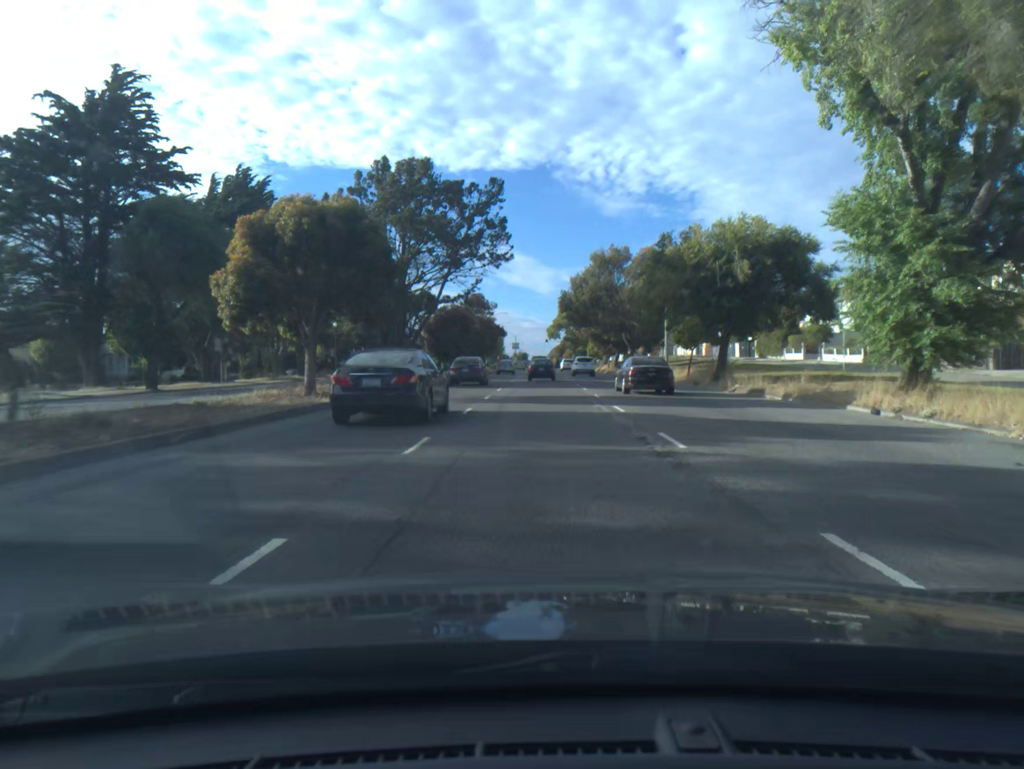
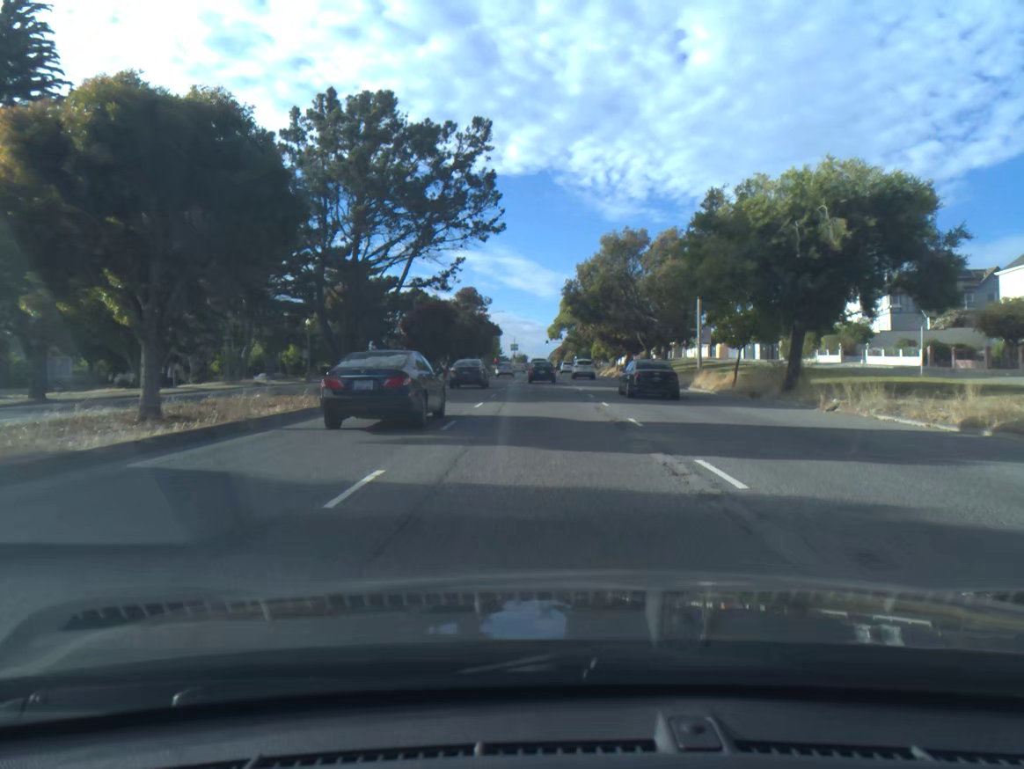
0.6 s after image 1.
(0.0, +10.7) m; 0°
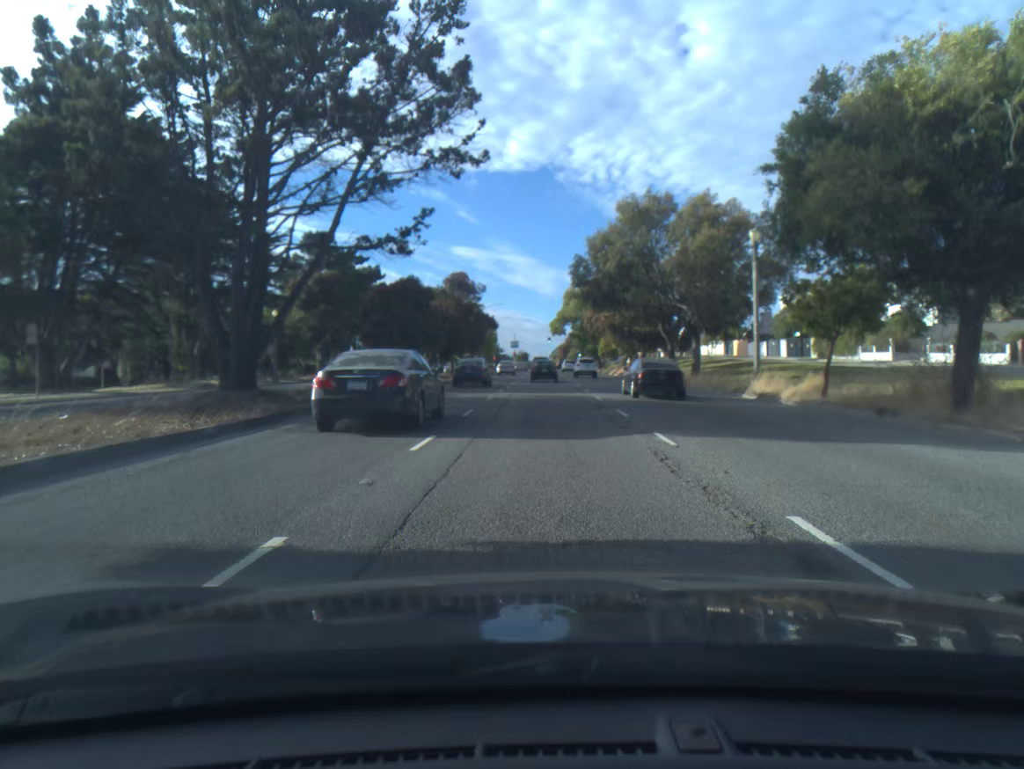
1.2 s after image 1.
(0.0, +10.7) m; 0°
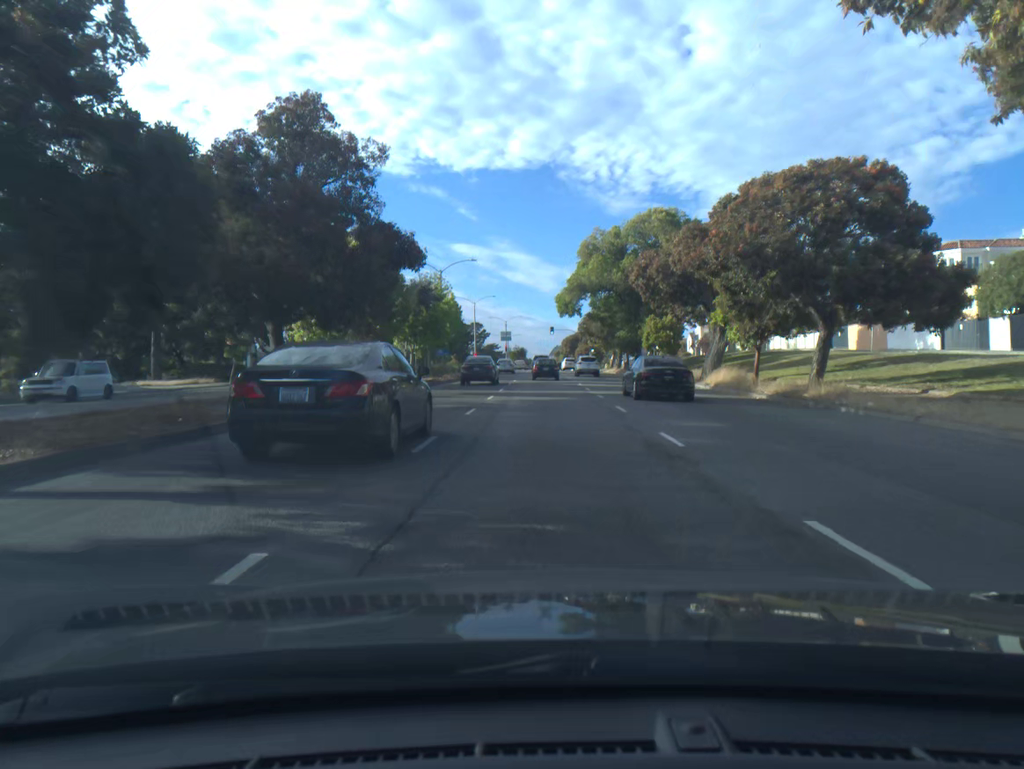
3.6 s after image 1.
(-0.1, +43.5) m; 0°
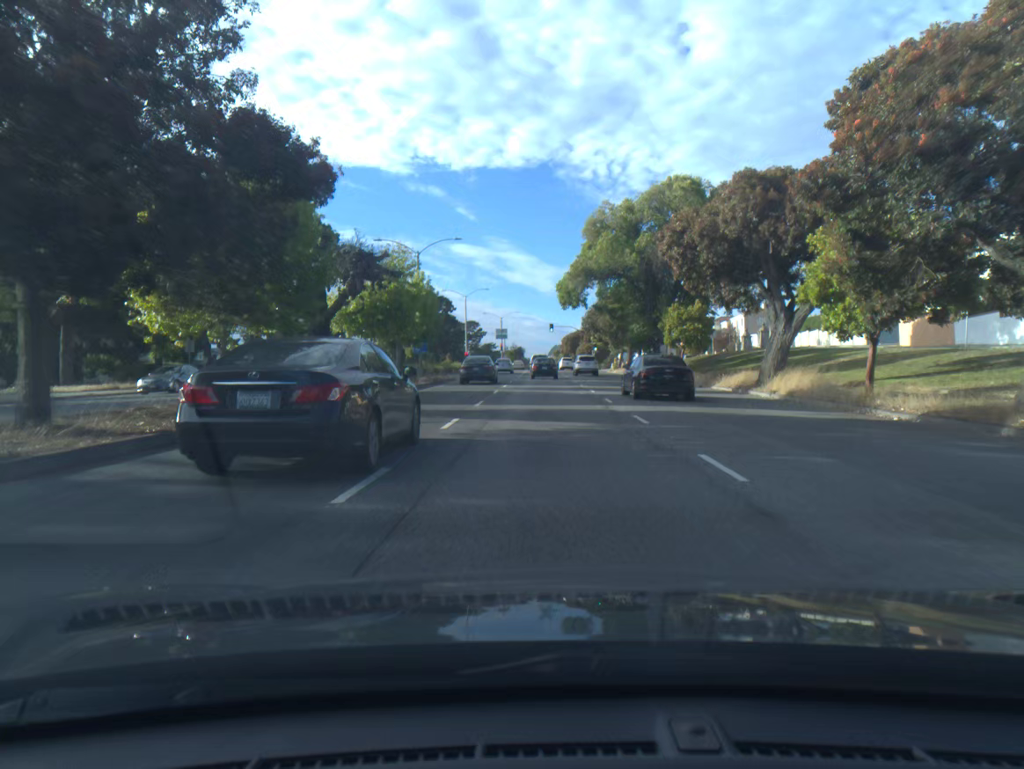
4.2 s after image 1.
(0.0, +11.0) m; 0°
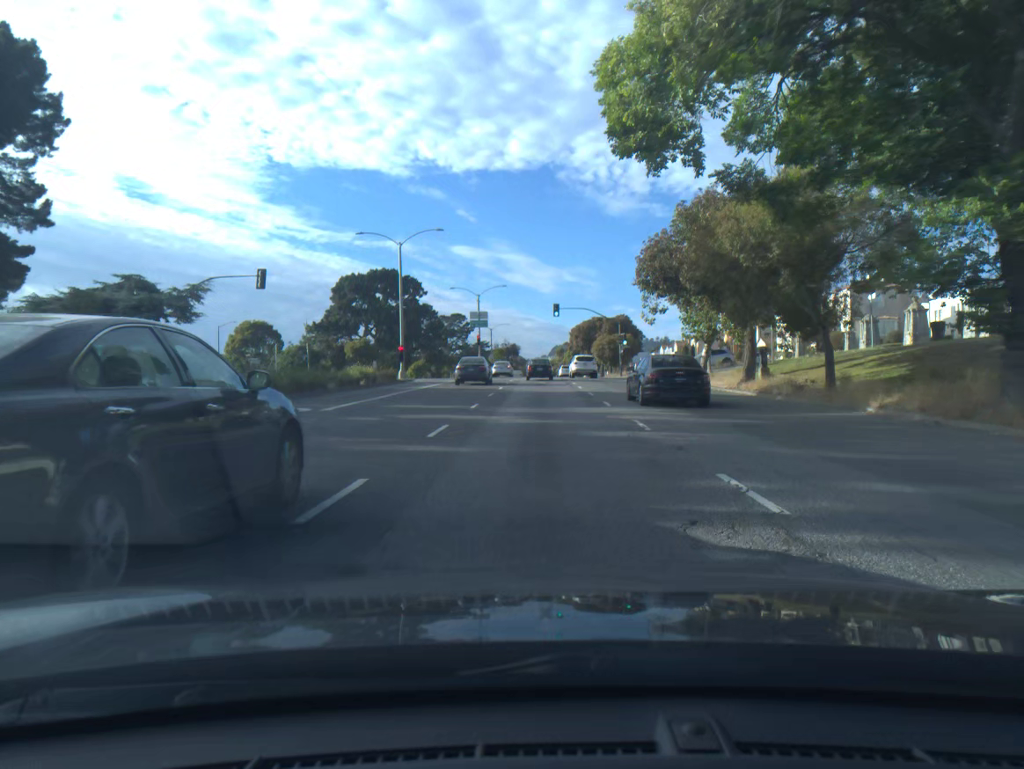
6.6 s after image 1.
(+0.1, +43.9) m; 0°
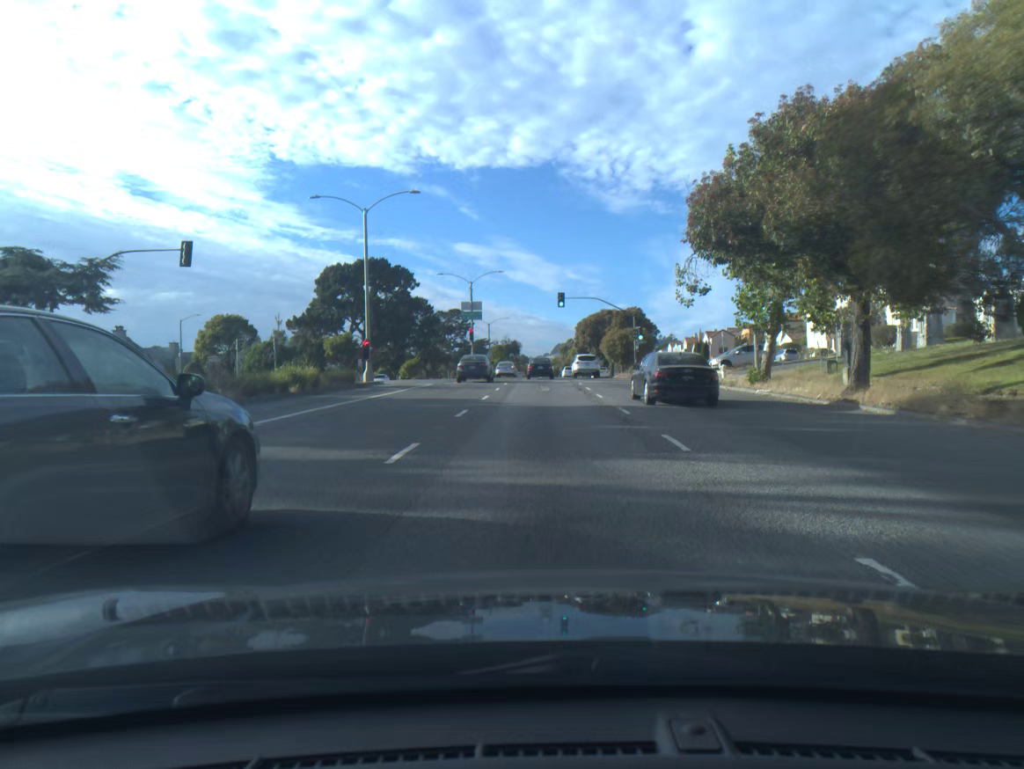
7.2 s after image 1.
(0.0, +11.0) m; 0°
